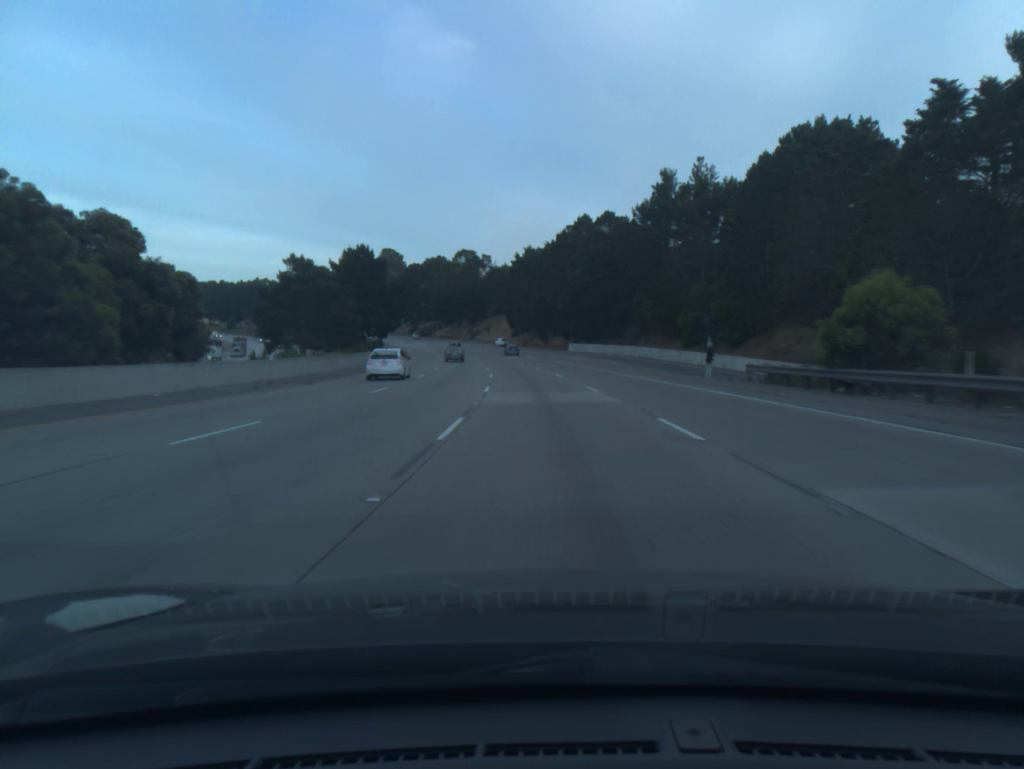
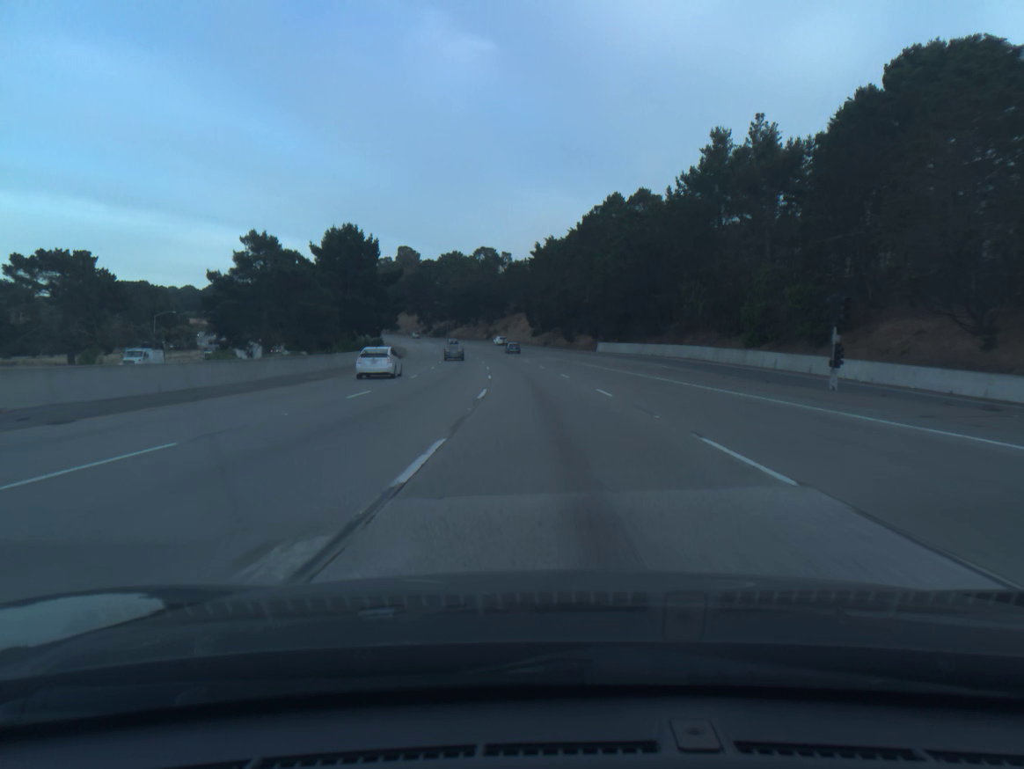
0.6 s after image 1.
(-0.2, +18.4) m; -2°
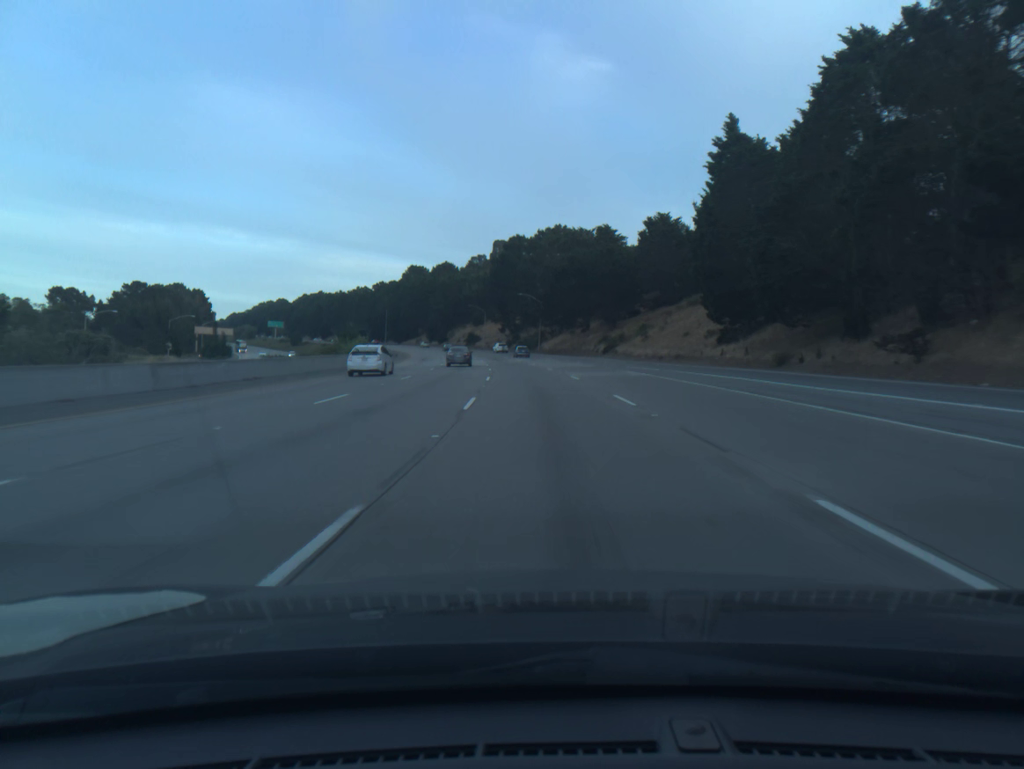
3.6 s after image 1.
(-6.6, +91.4) m; -8°
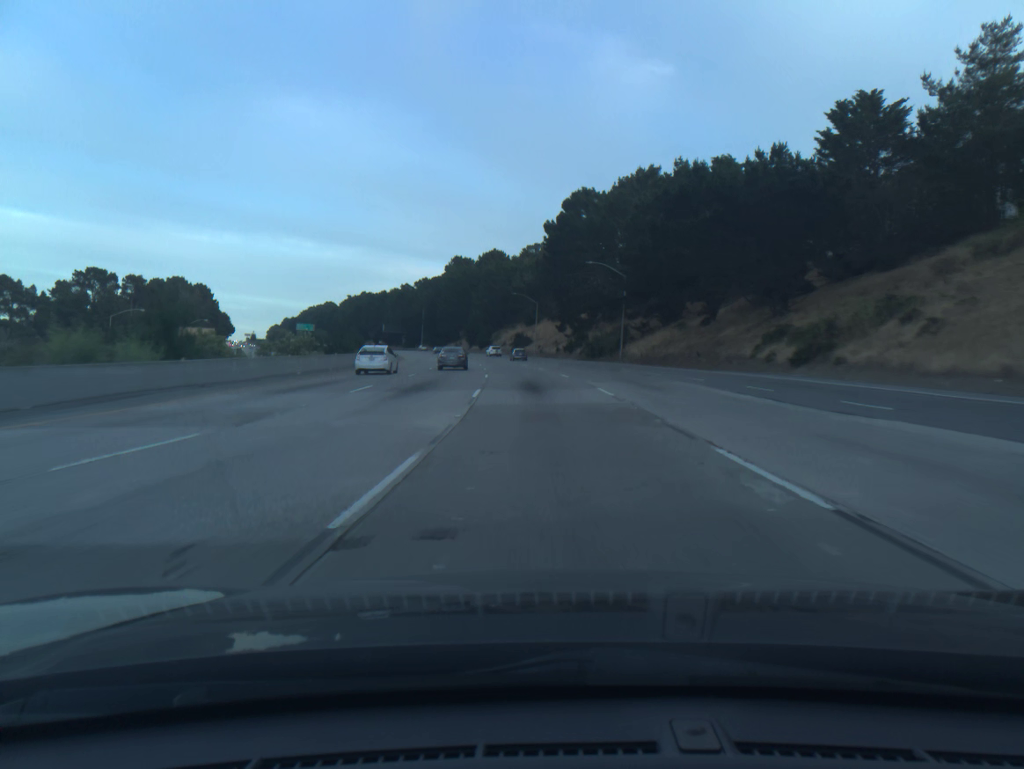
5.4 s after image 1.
(-2.2, +54.5) m; -5°
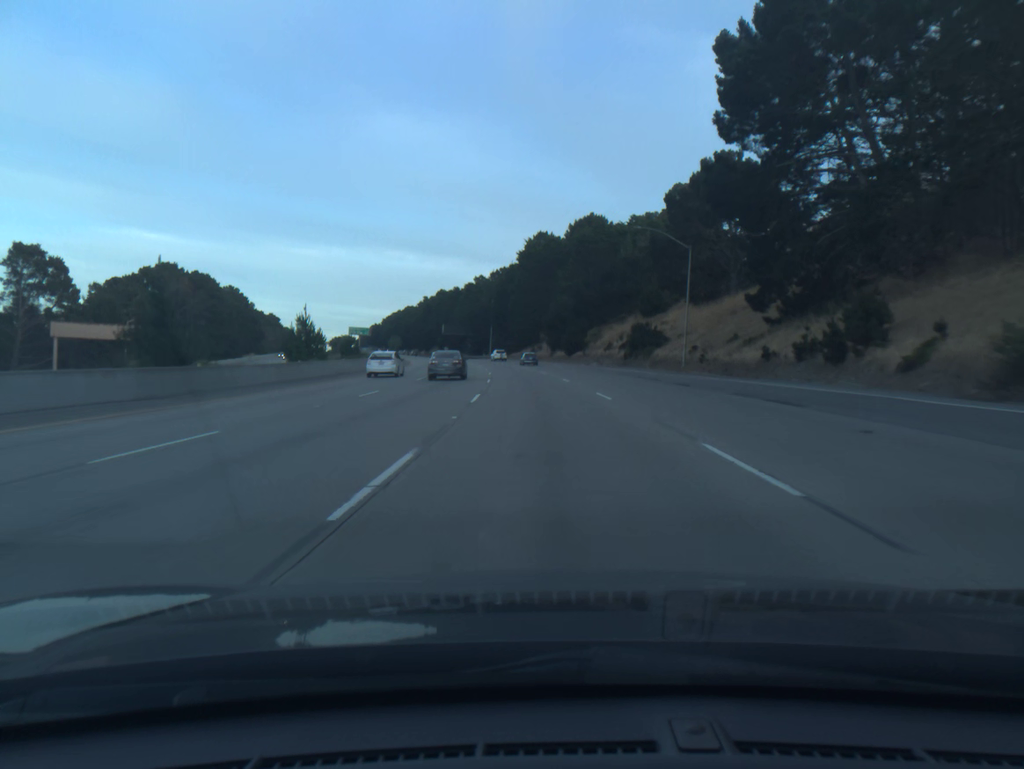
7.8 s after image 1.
(-4.3, +72.5) m; -7°
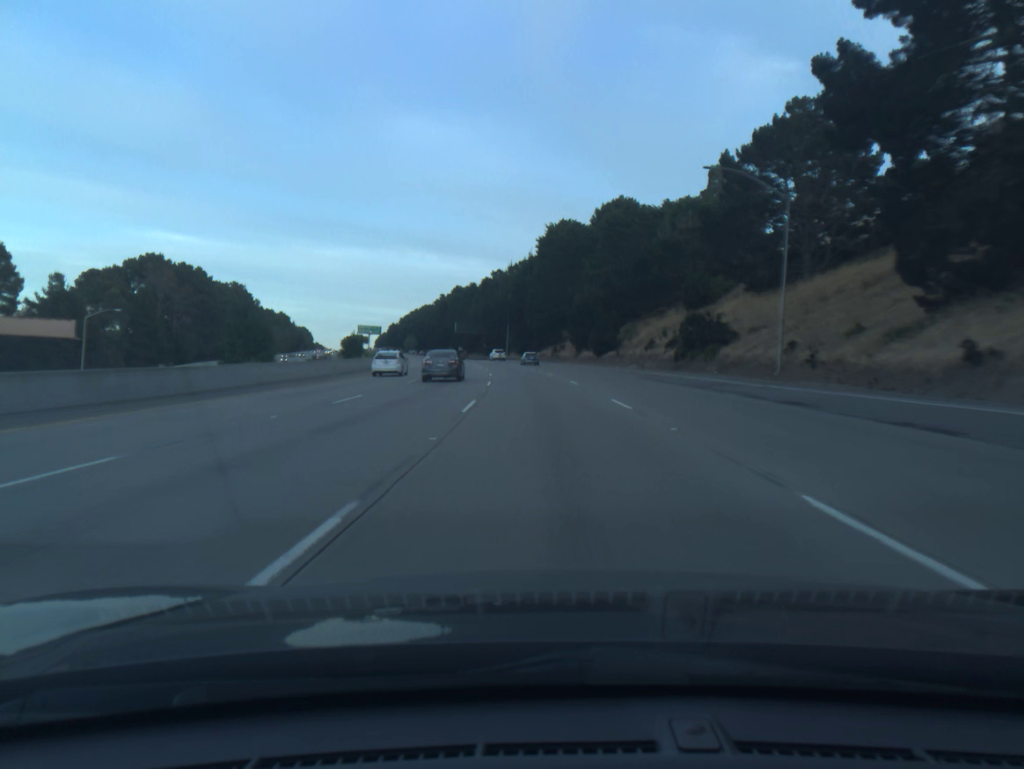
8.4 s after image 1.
(-0.2, +18.2) m; -2°
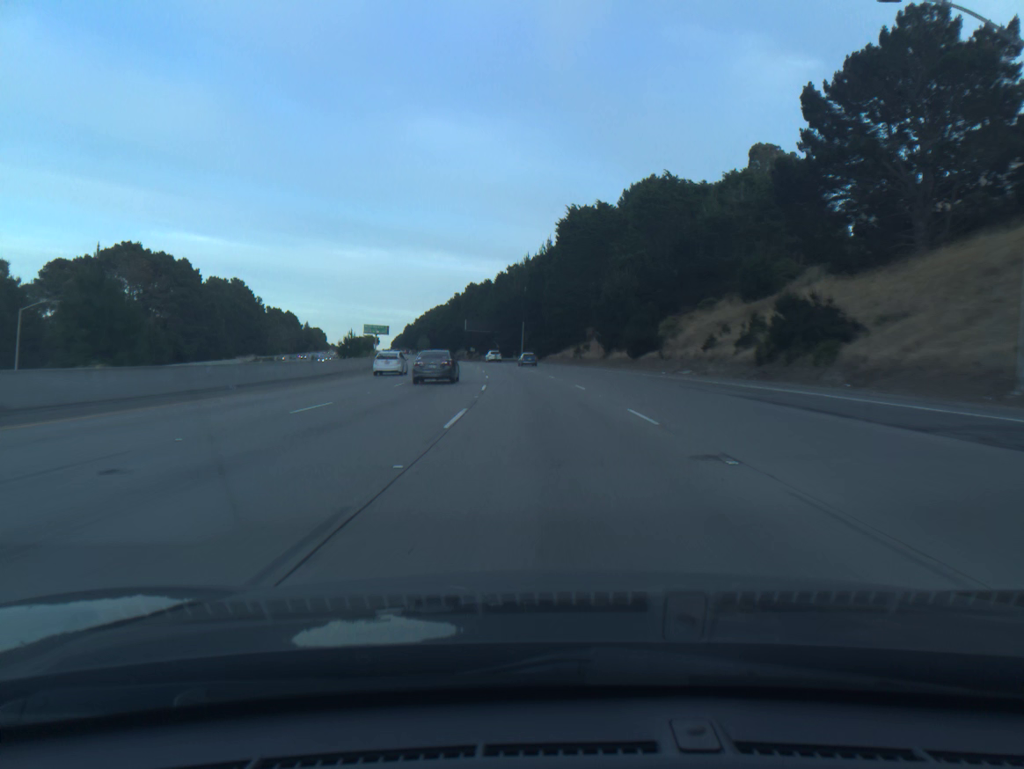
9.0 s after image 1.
(-0.2, +18.2) m; -1°
